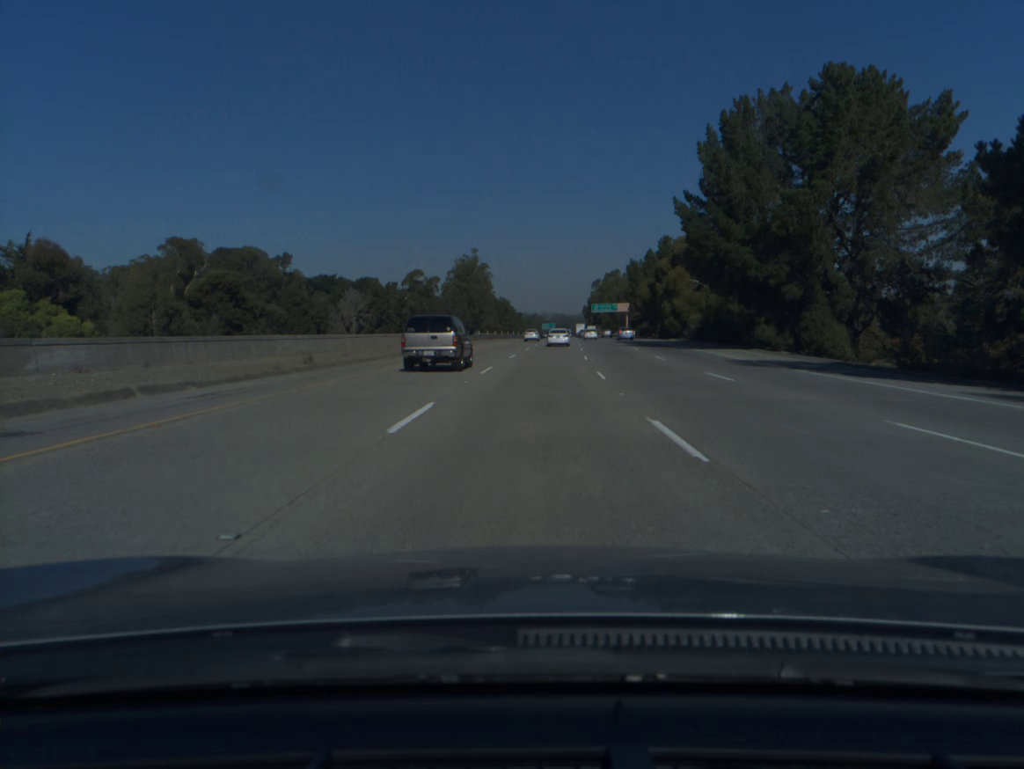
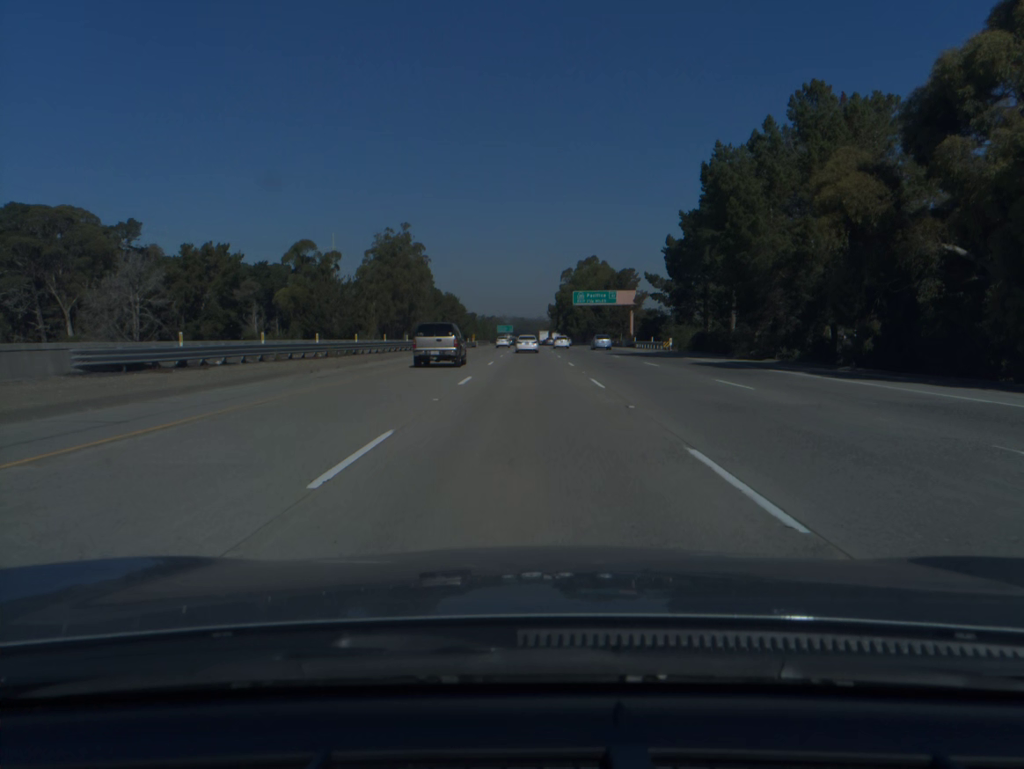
(+2.9, +76.6) m; +3°
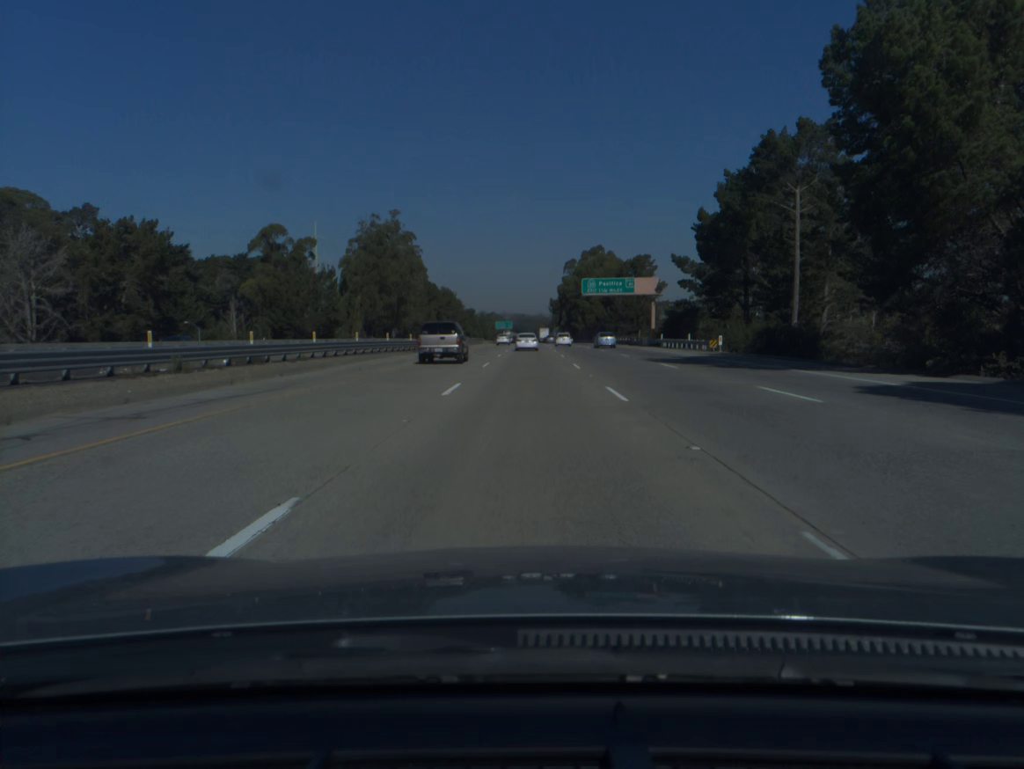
(0.0, +19.2) m; 0°
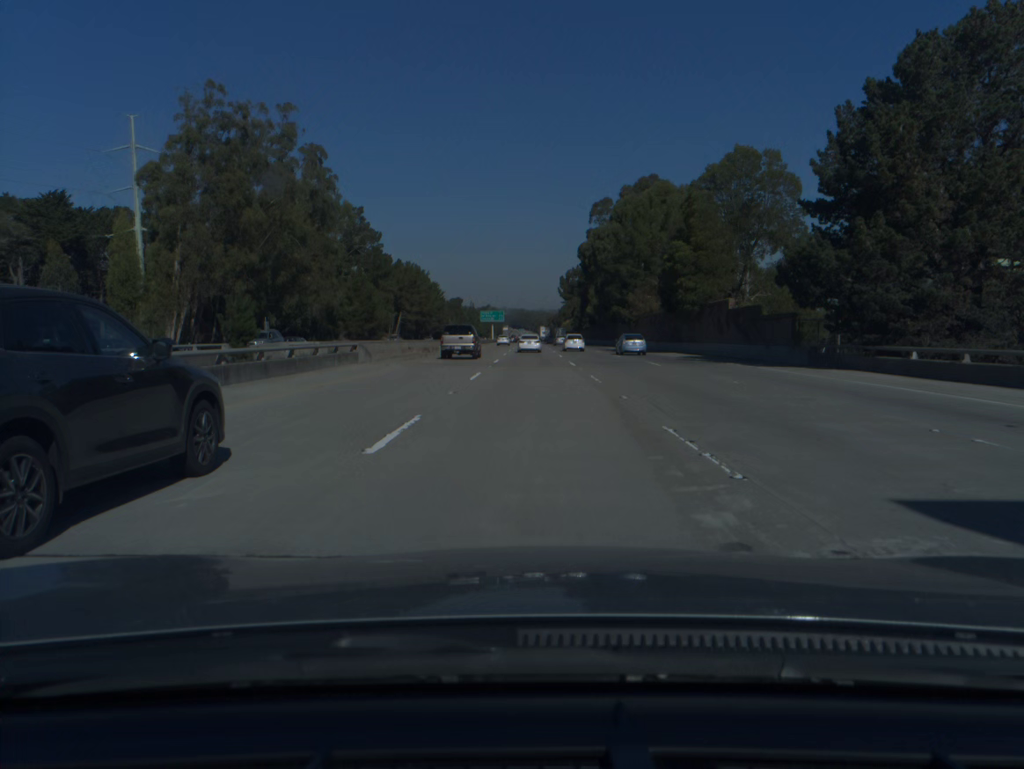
(-0.1, +96.2) m; 0°
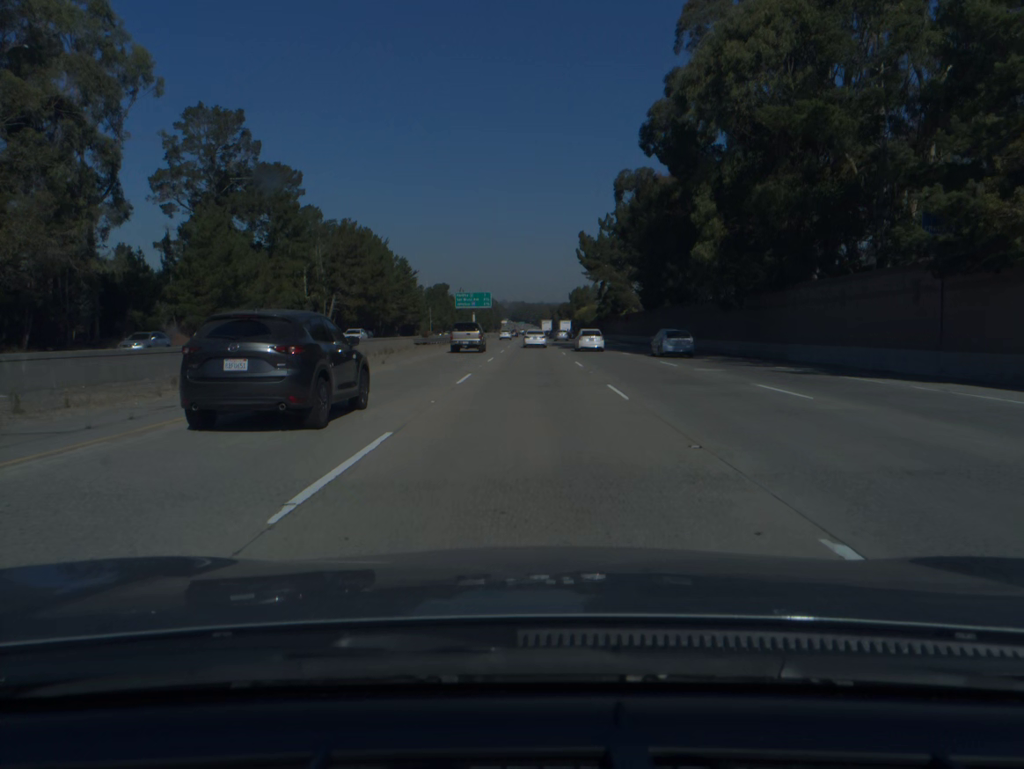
(0.0, +76.4) m; 0°
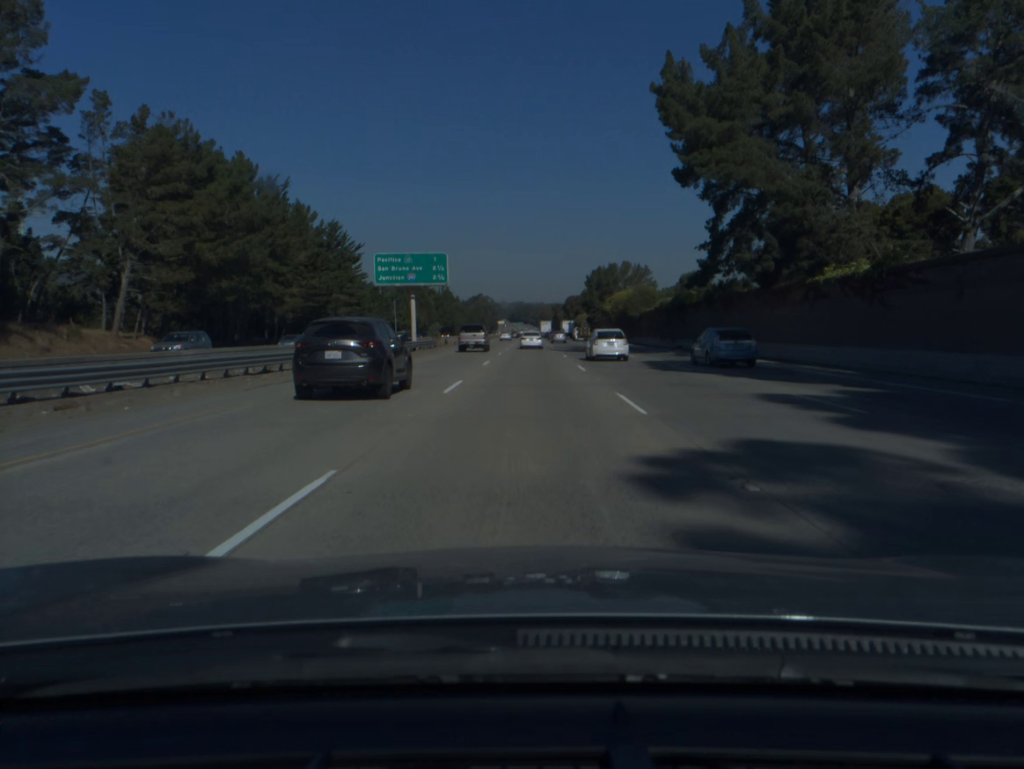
(+0.1, +75.9) m; 0°
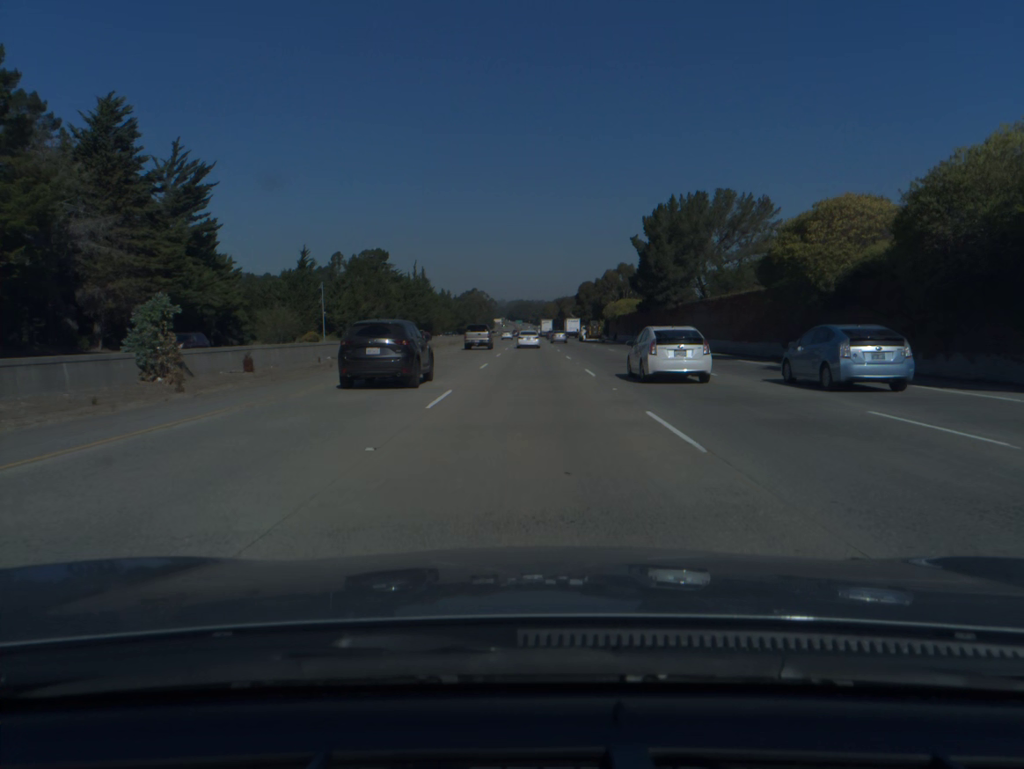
(0.0, +76.5) m; 0°
